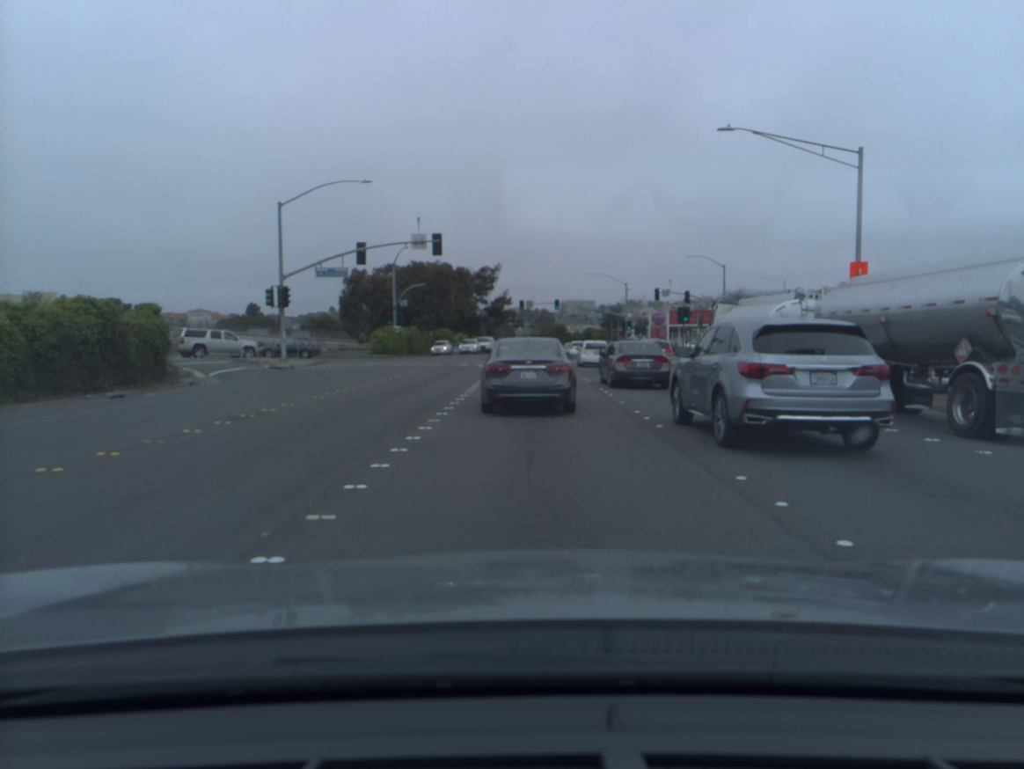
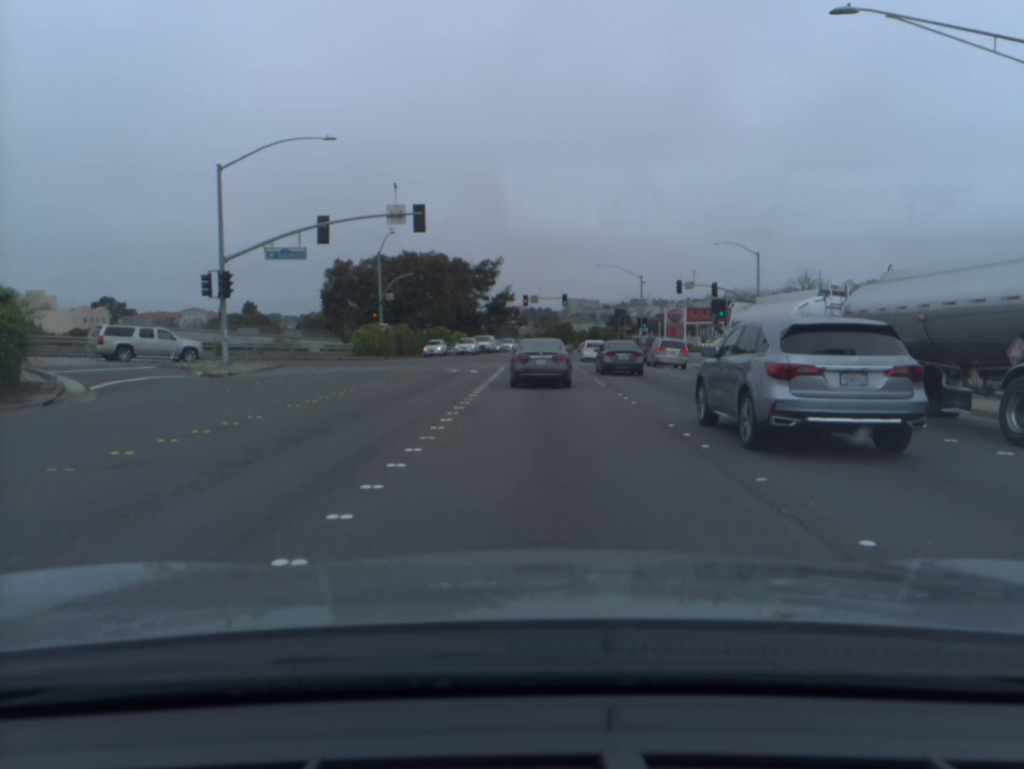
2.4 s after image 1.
(+0.1, +9.6) m; +1°
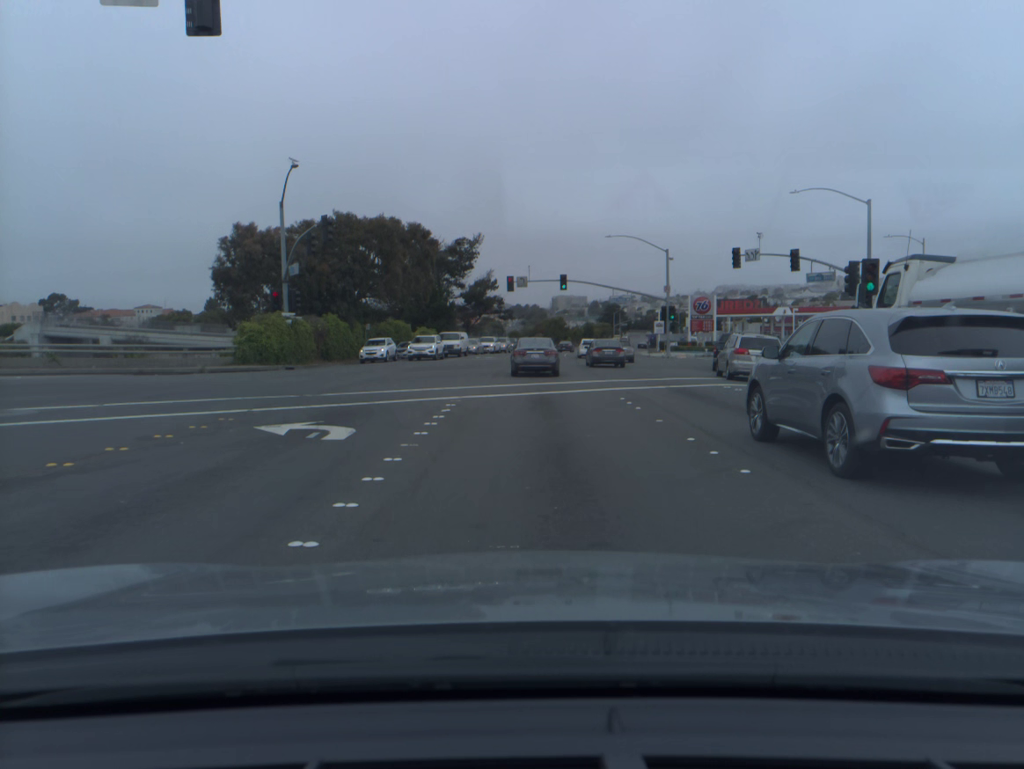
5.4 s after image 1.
(+0.2, +24.0) m; +1°
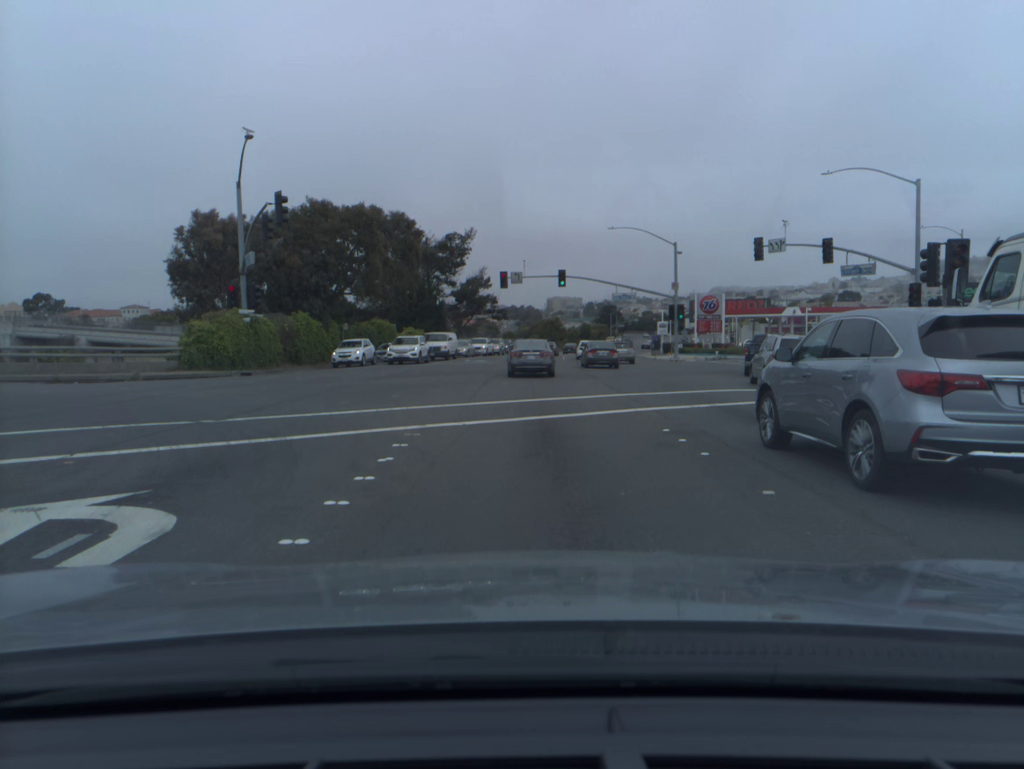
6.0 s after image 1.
(0.0, +6.0) m; 0°
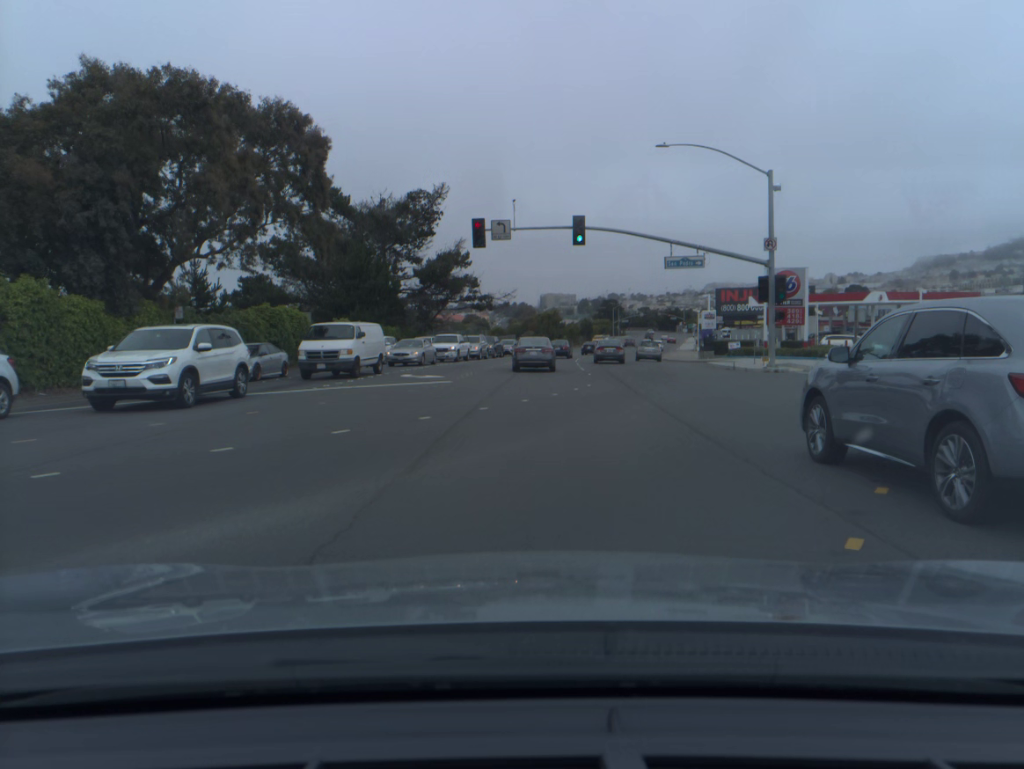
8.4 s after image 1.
(+0.2, +26.0) m; +1°
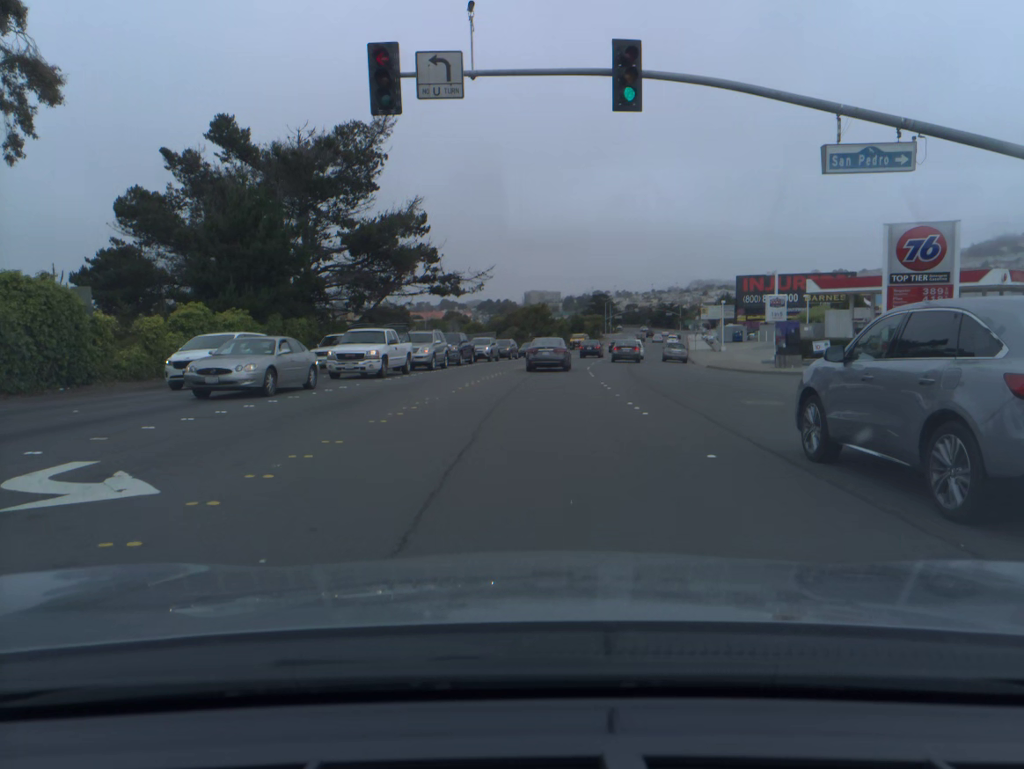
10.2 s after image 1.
(+0.2, +21.4) m; +1°
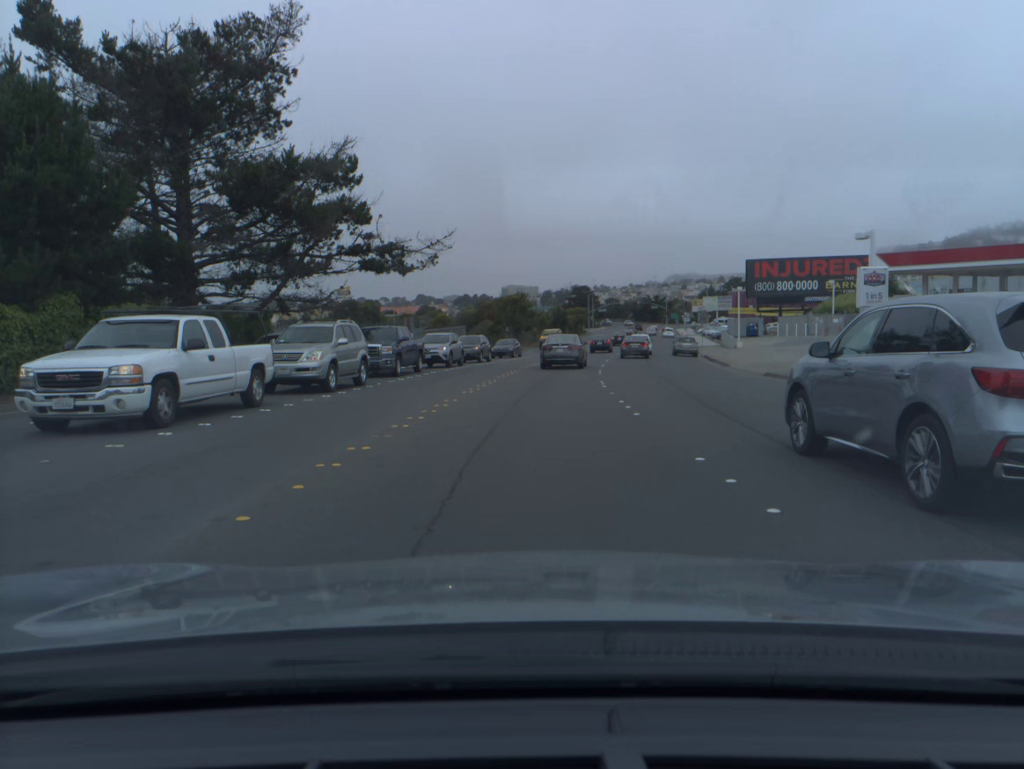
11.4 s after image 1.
(+0.2, +15.2) m; +2°
